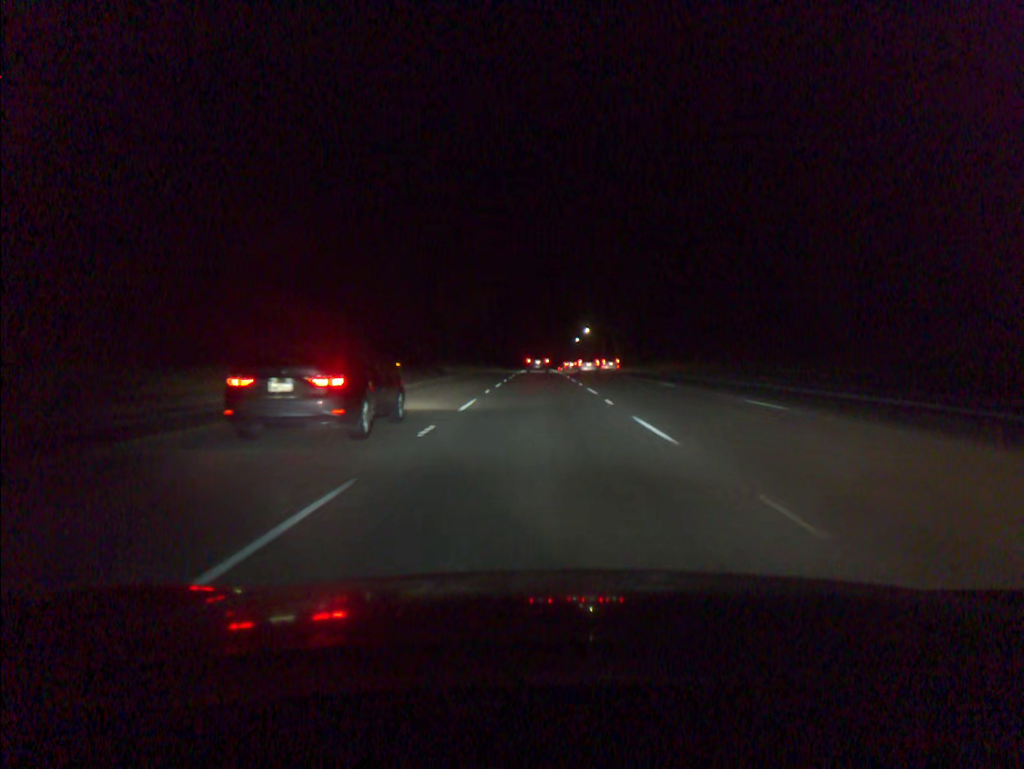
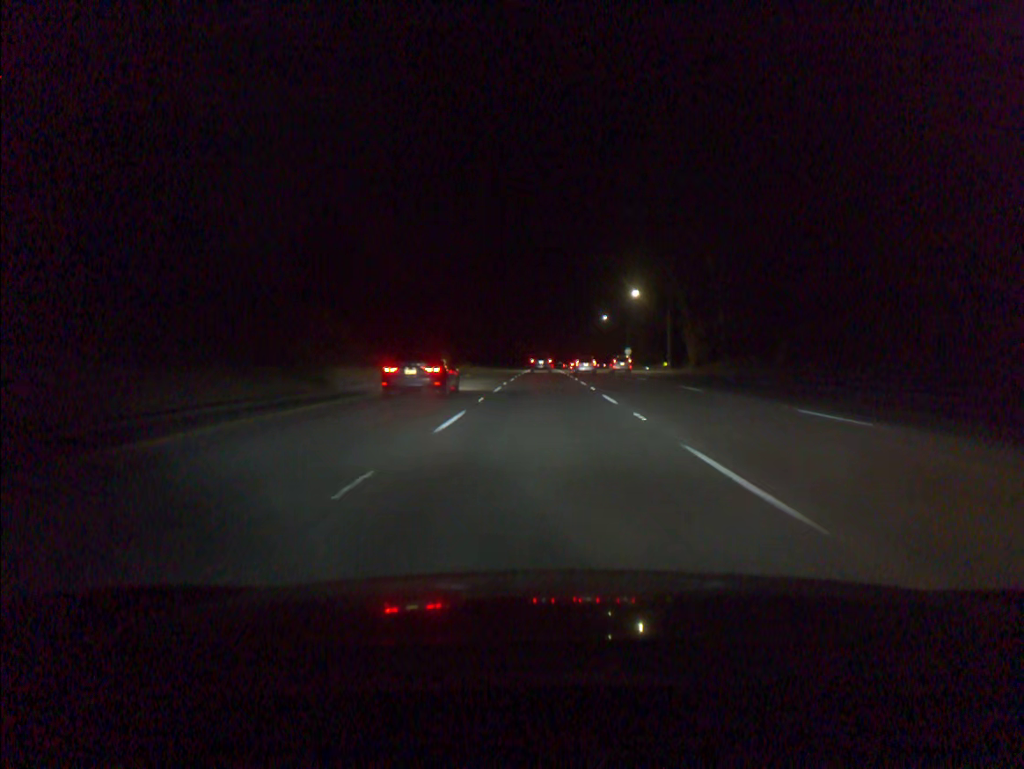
(-0.1, +92.6) m; 0°
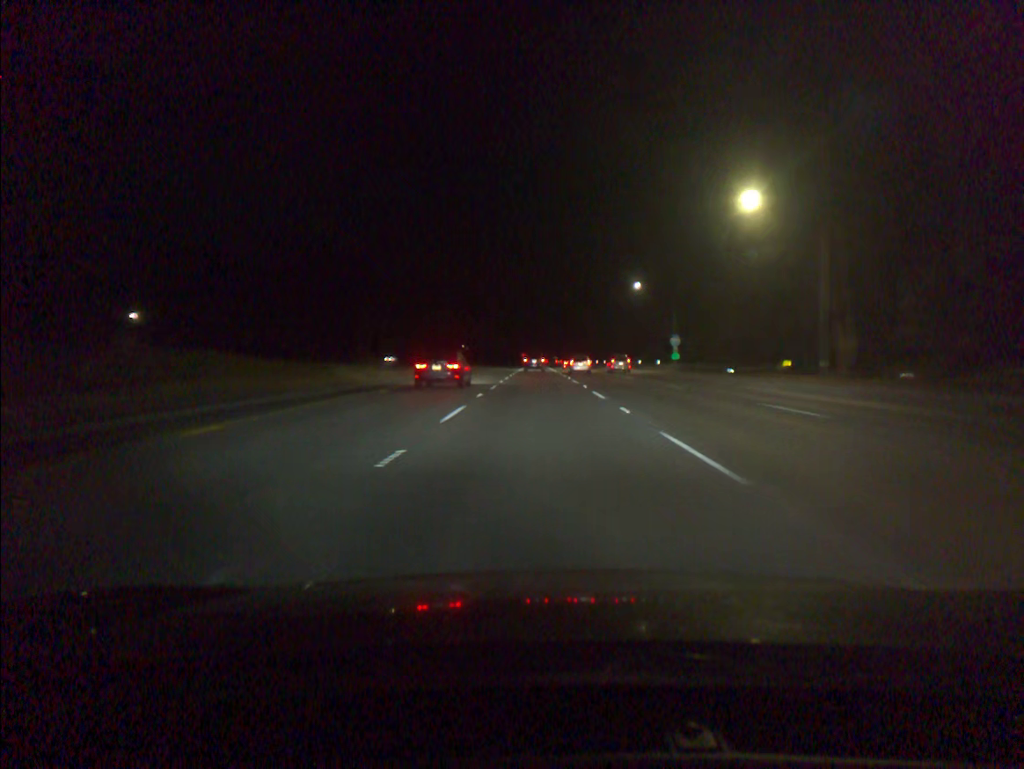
(+0.1, +56.4) m; 0°
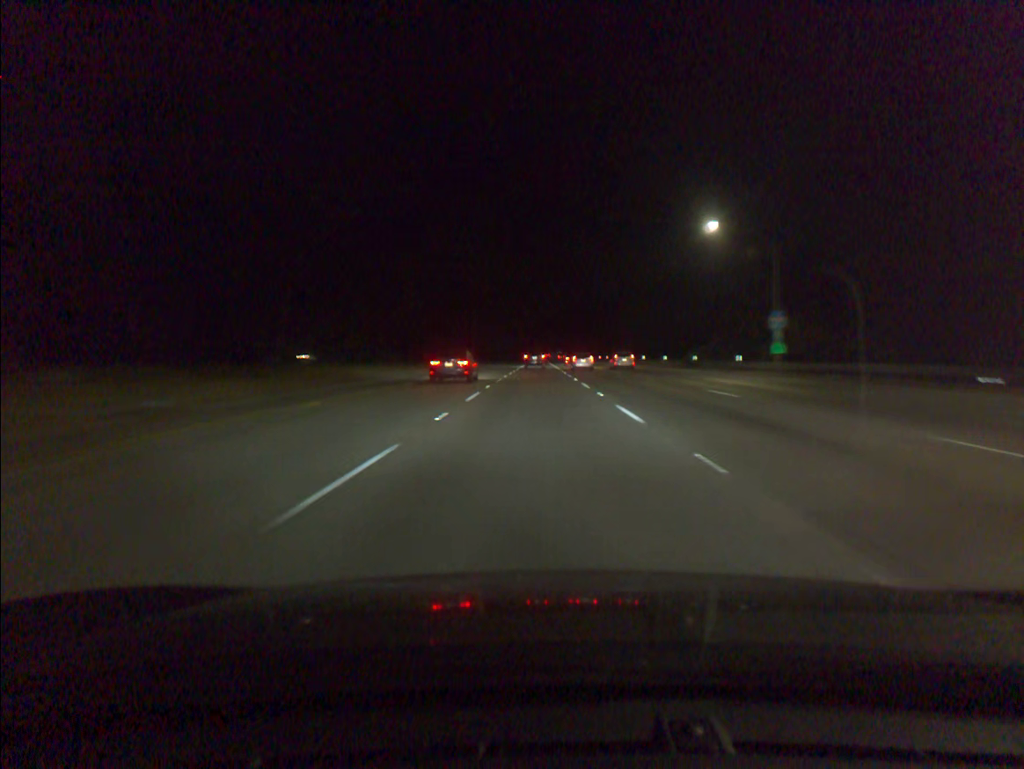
(0.0, +37.8) m; 0°
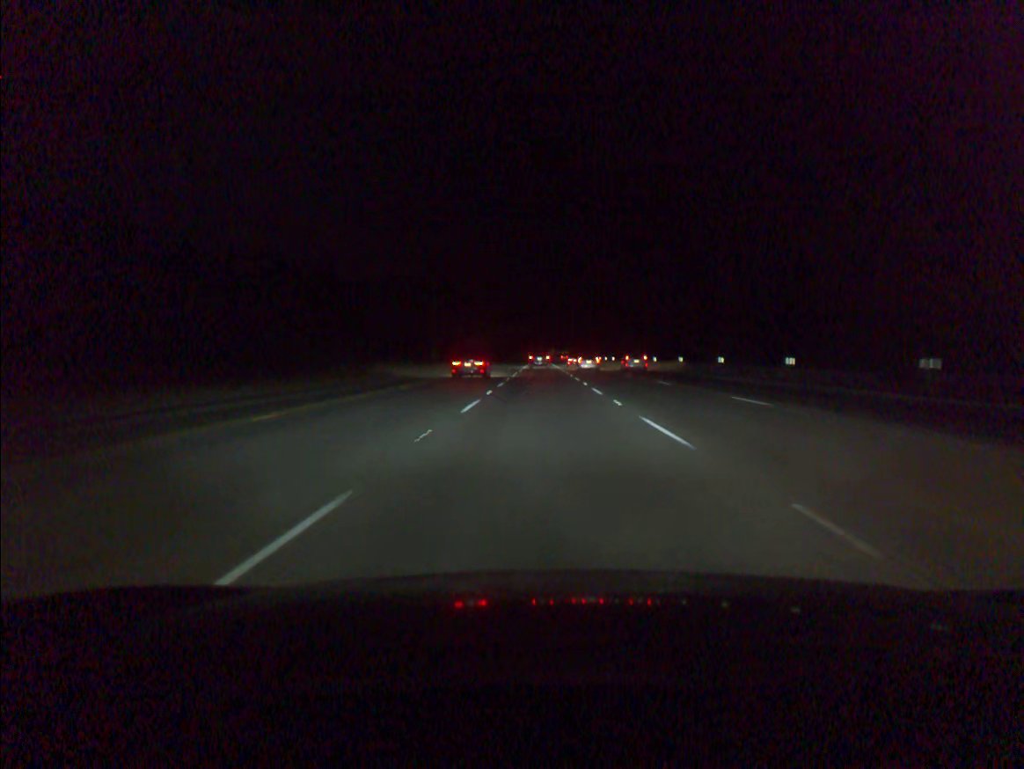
(-0.3, +76.1) m; 0°
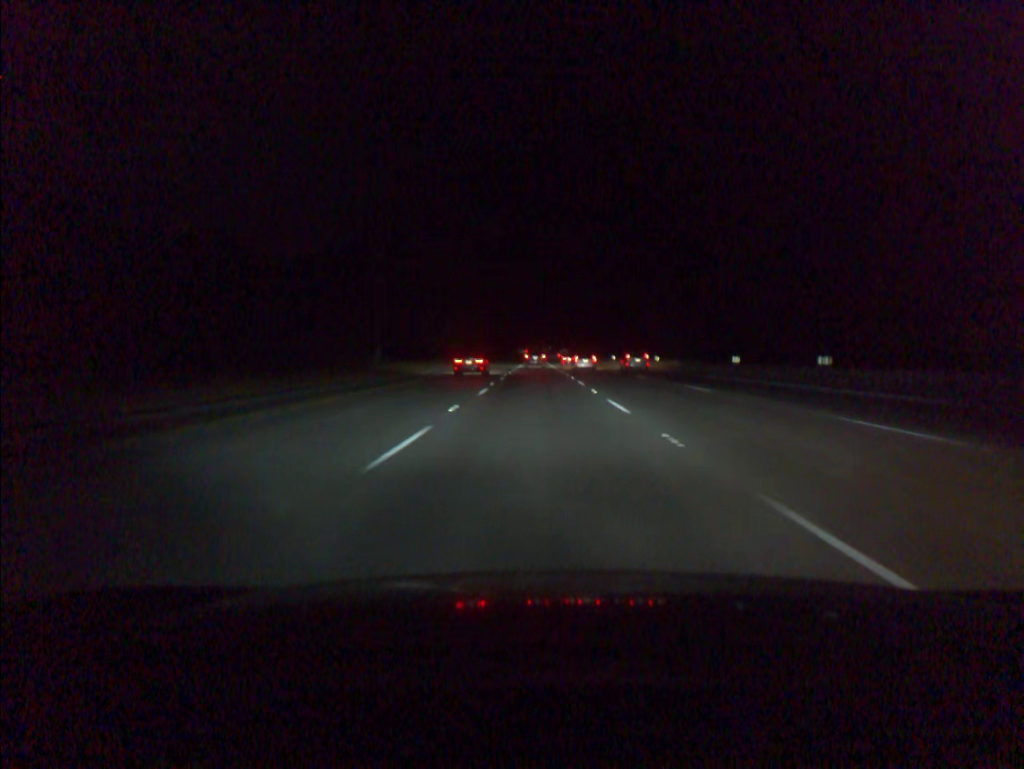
(+0.1, +38.2) m; 0°
